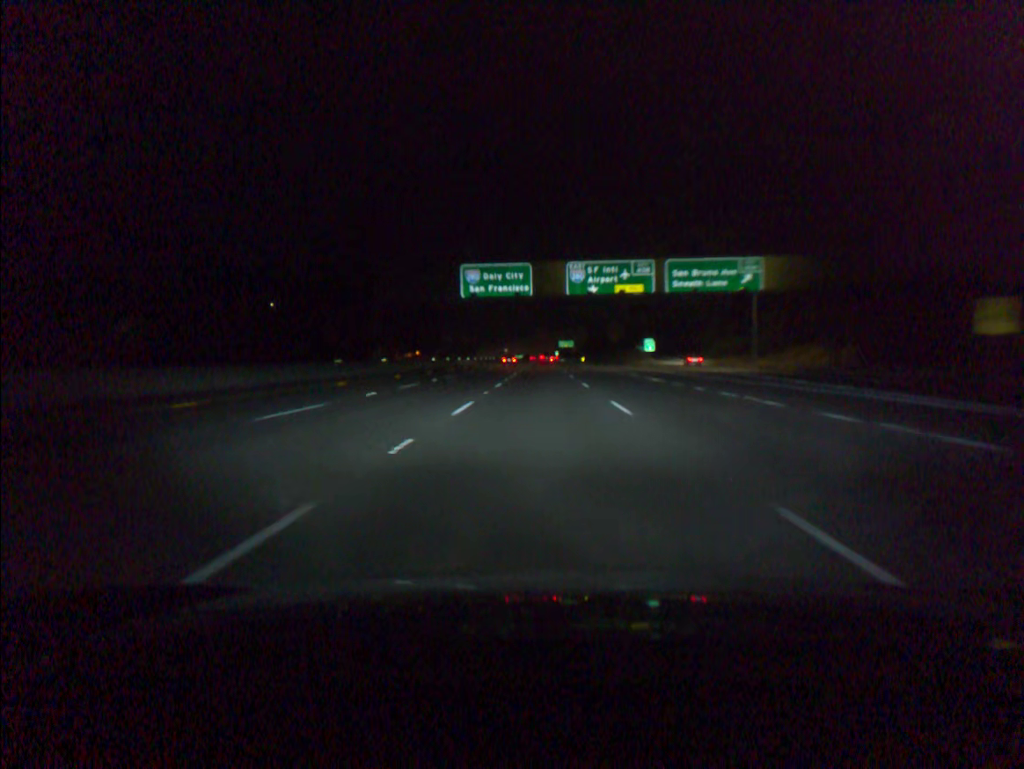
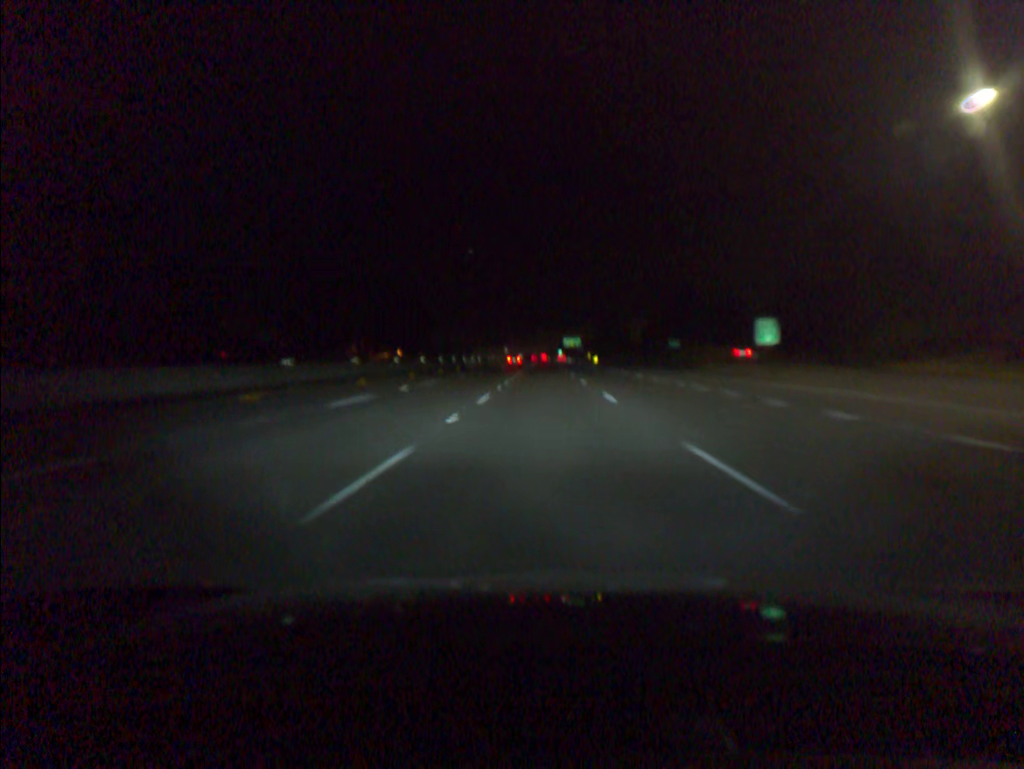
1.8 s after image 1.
(-0.1, +54.2) m; 0°
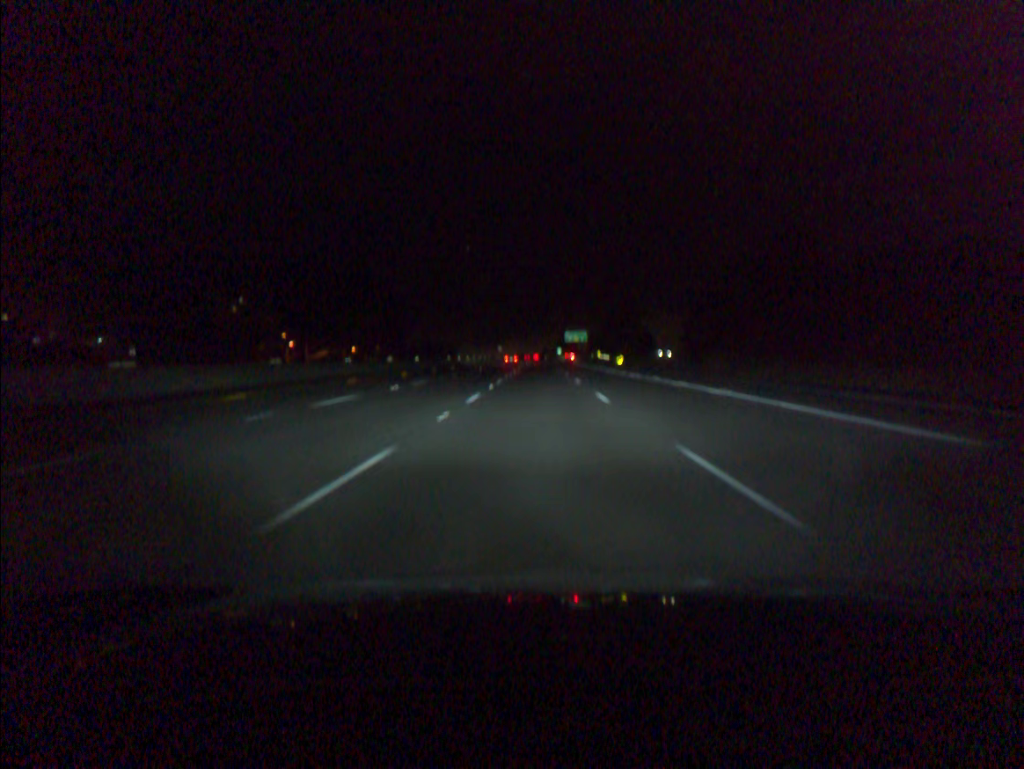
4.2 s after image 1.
(+0.3, +73.0) m; 0°
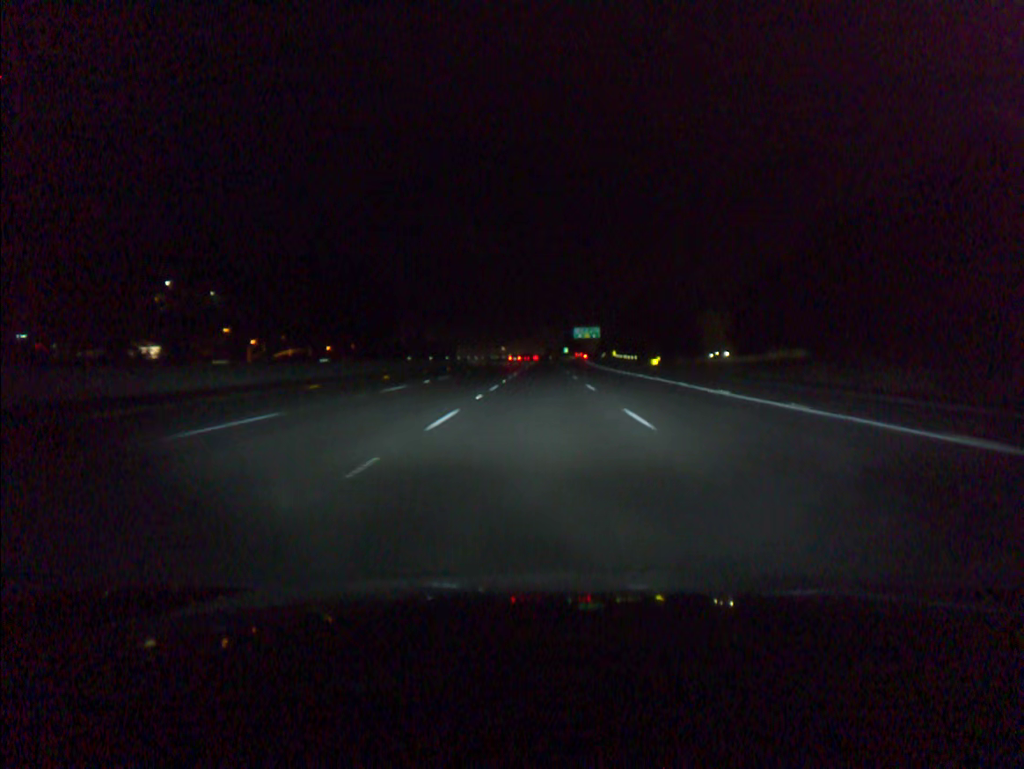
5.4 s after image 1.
(-0.1, +36.6) m; 0°
